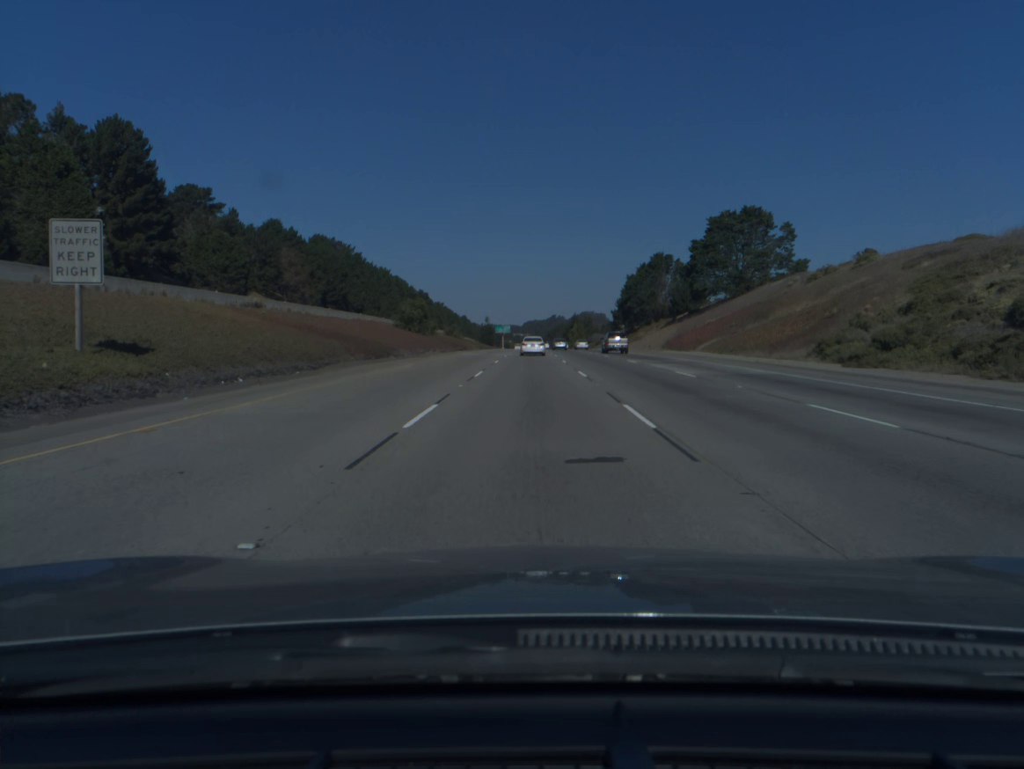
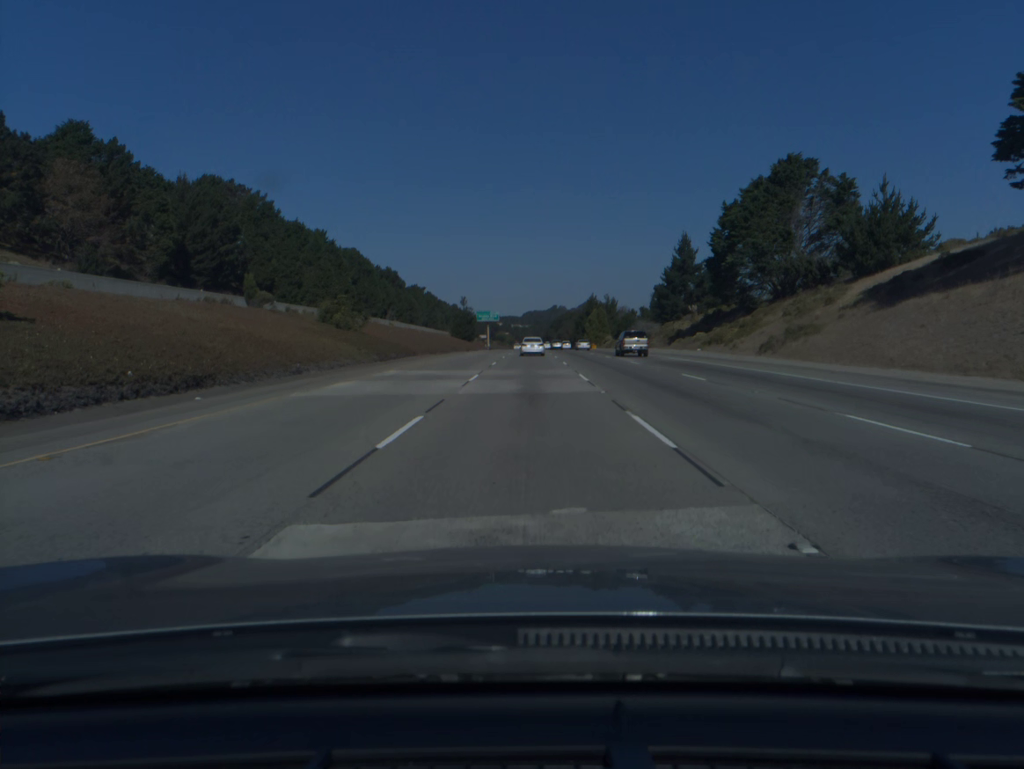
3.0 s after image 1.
(+0.1, +89.5) m; 0°
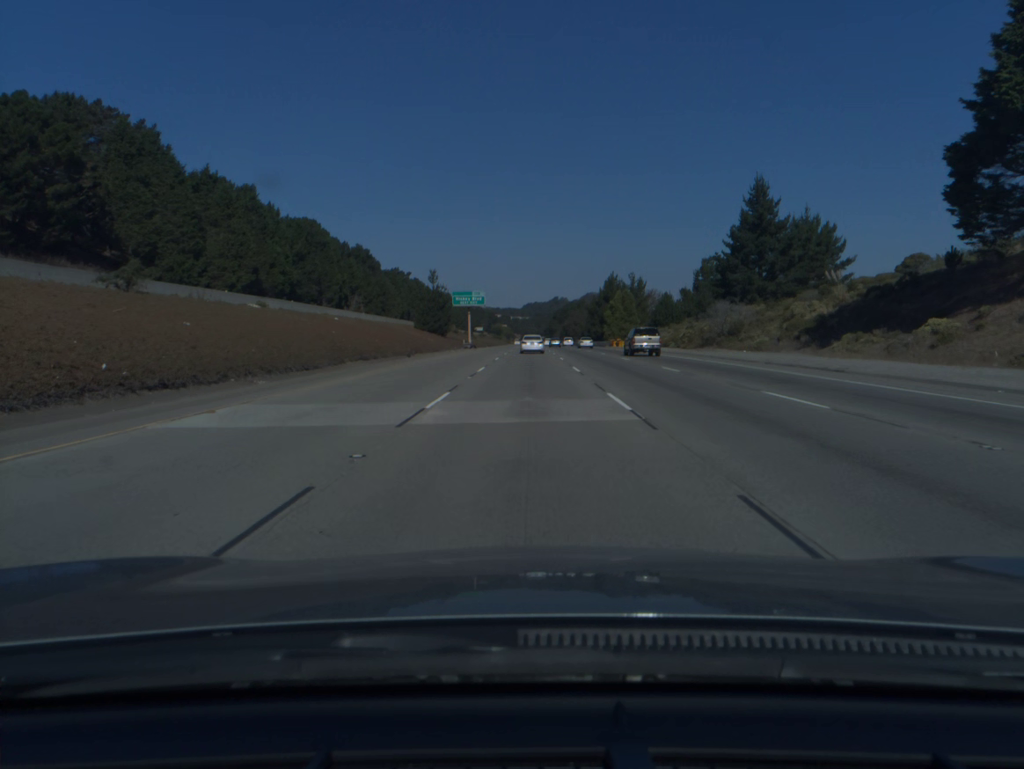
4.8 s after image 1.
(+0.1, +54.0) m; 0°
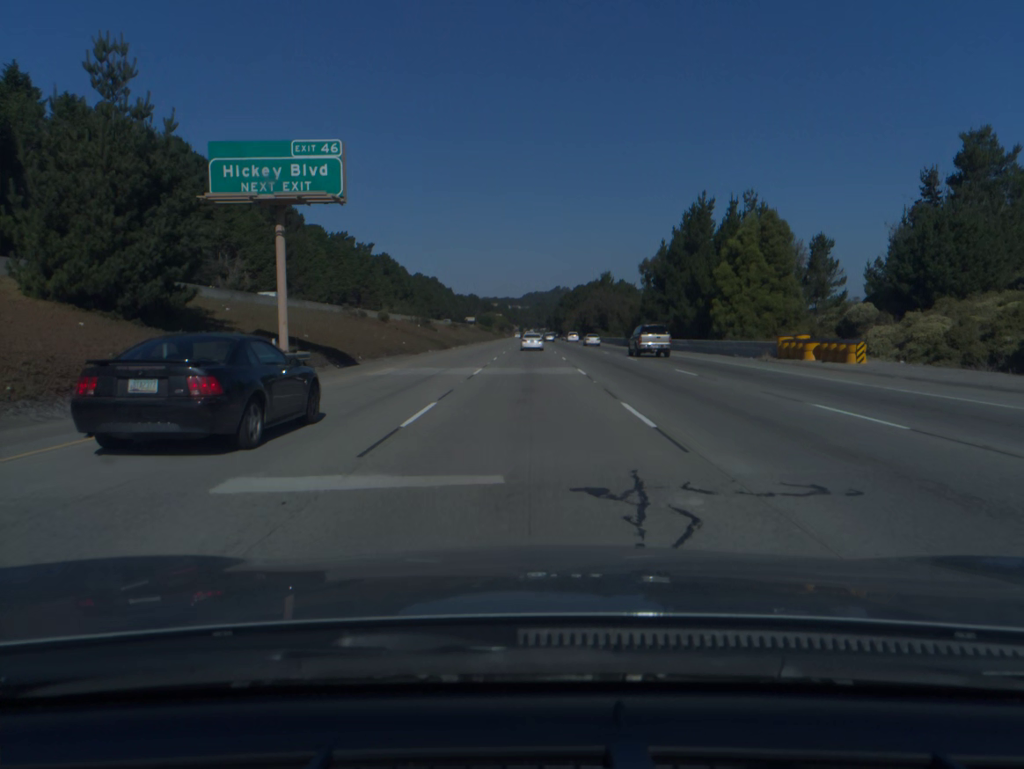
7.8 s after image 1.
(0.0, +90.5) m; 0°
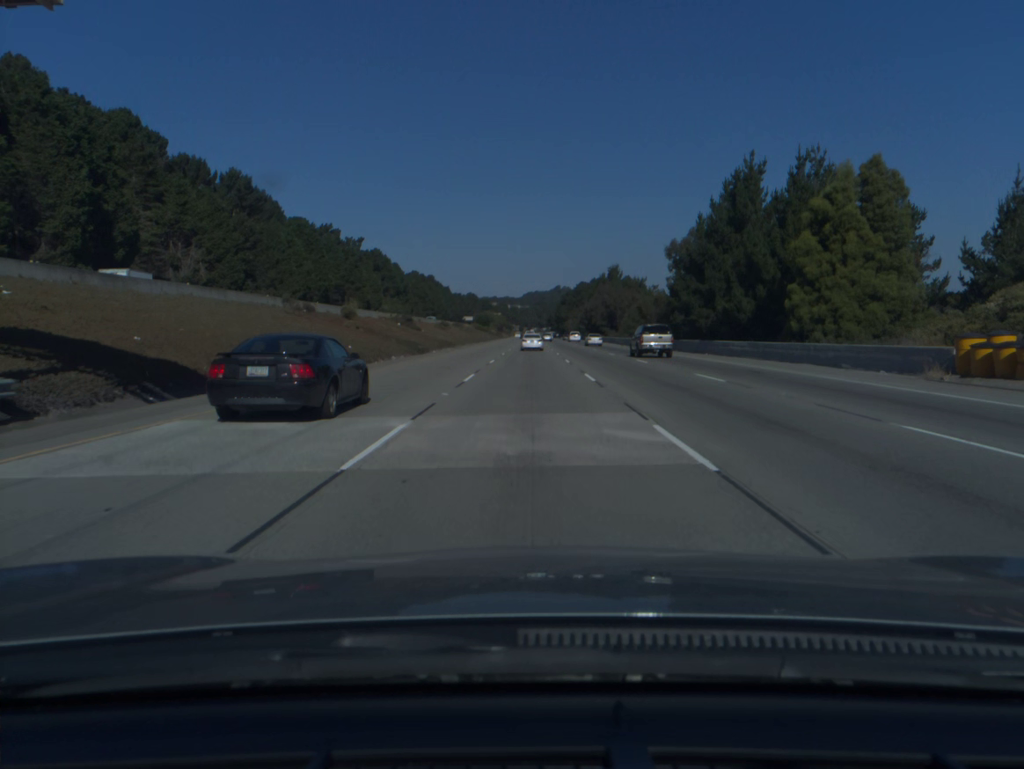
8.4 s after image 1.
(0.0, +18.3) m; 0°
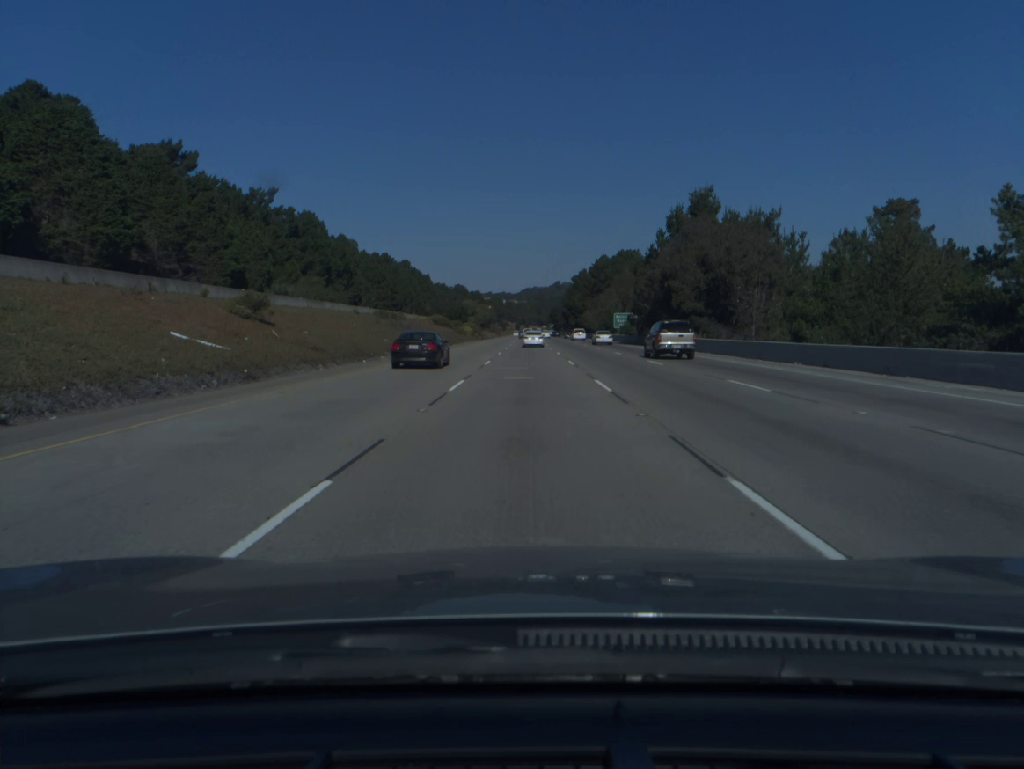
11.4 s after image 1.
(+0.1, +92.1) m; 0°
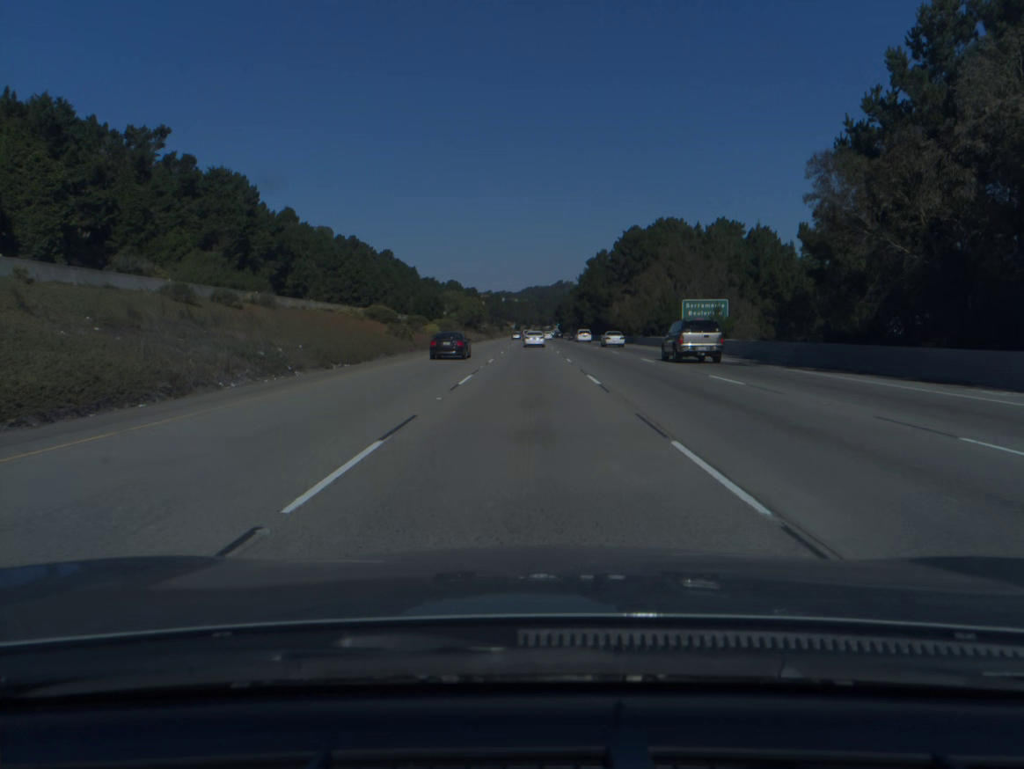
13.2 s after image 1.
(-0.1, +55.8) m; 0°
